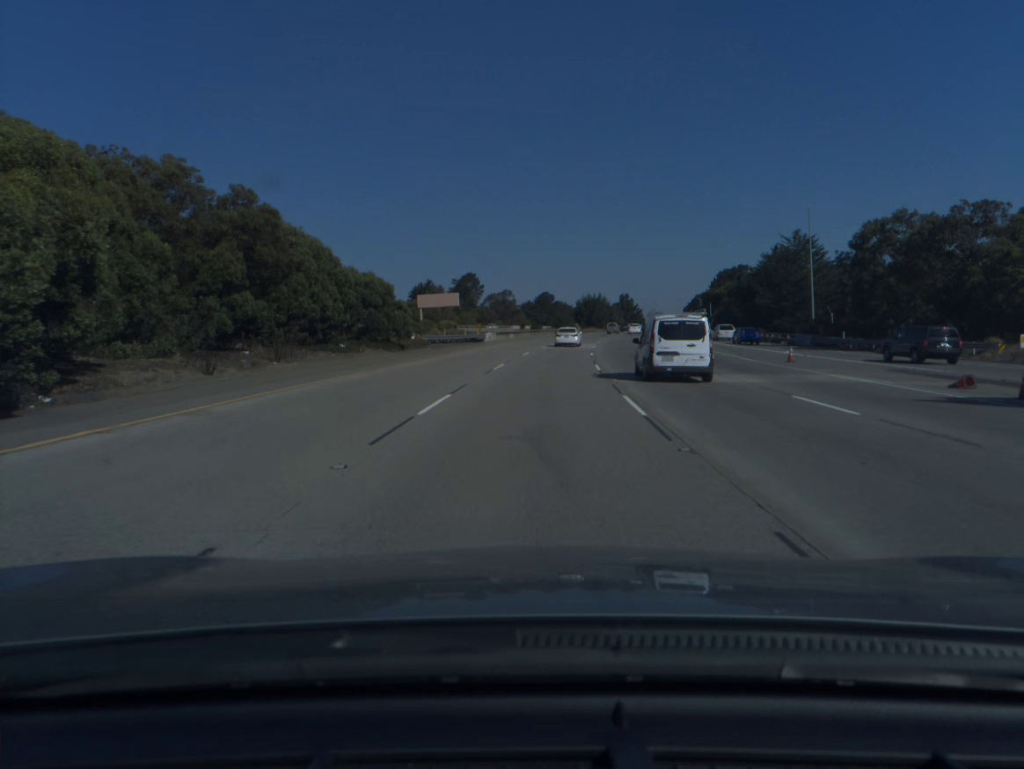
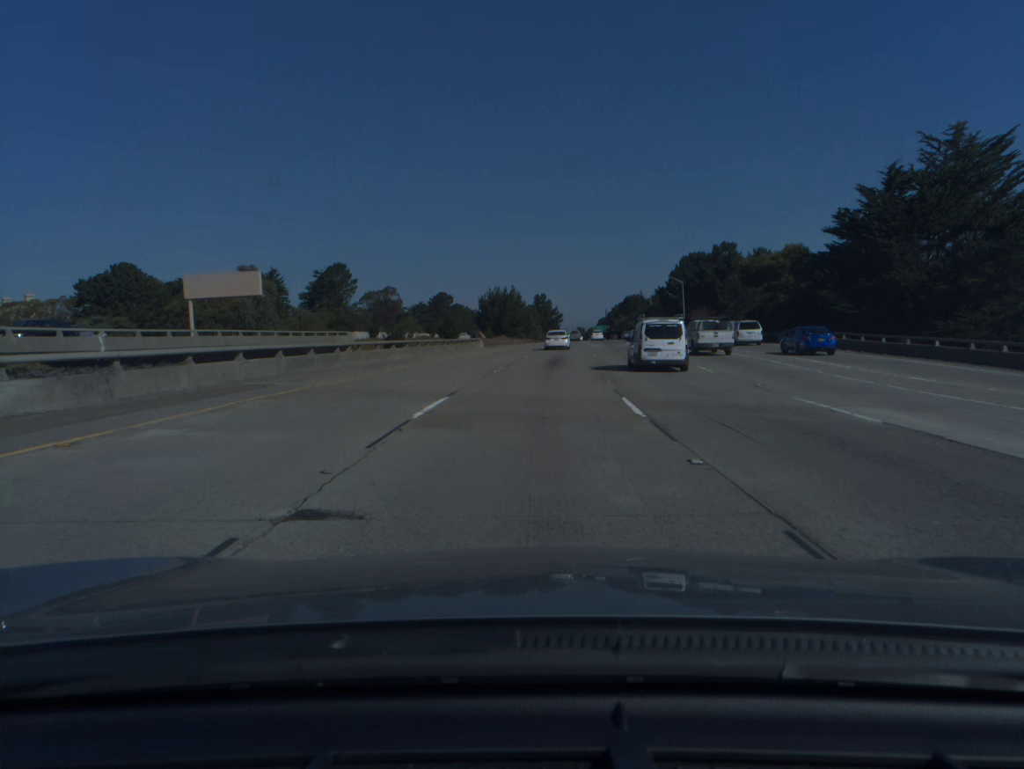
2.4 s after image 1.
(+4.5, +72.9) m; +7°
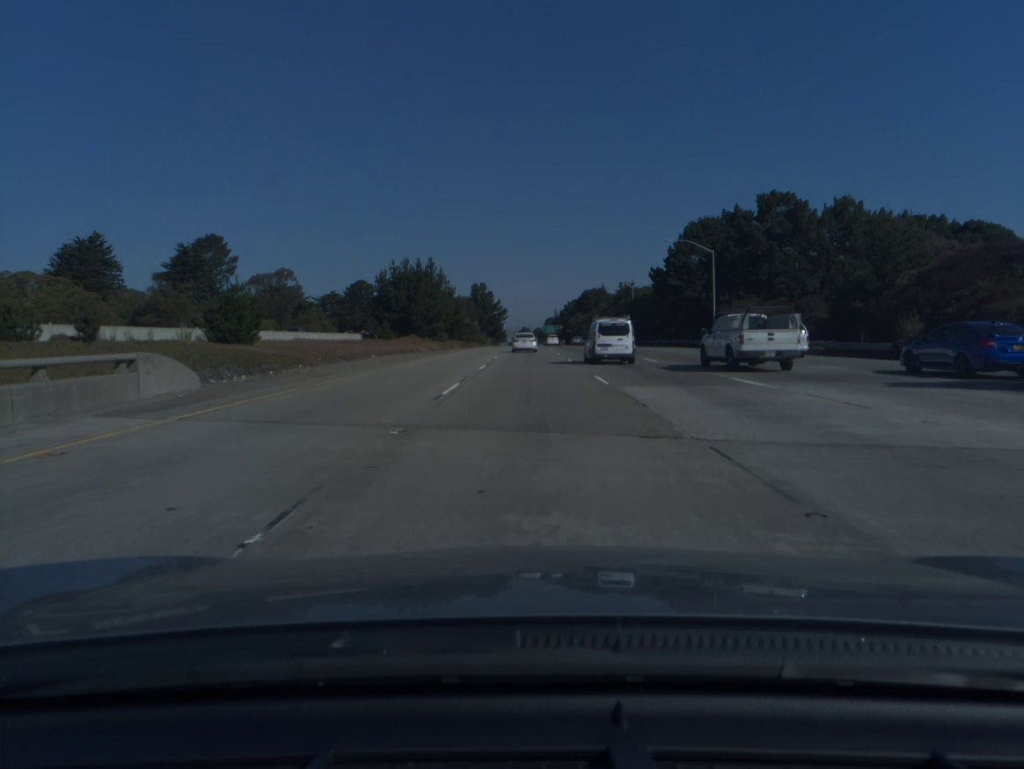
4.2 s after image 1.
(+2.1, +54.9) m; +4°
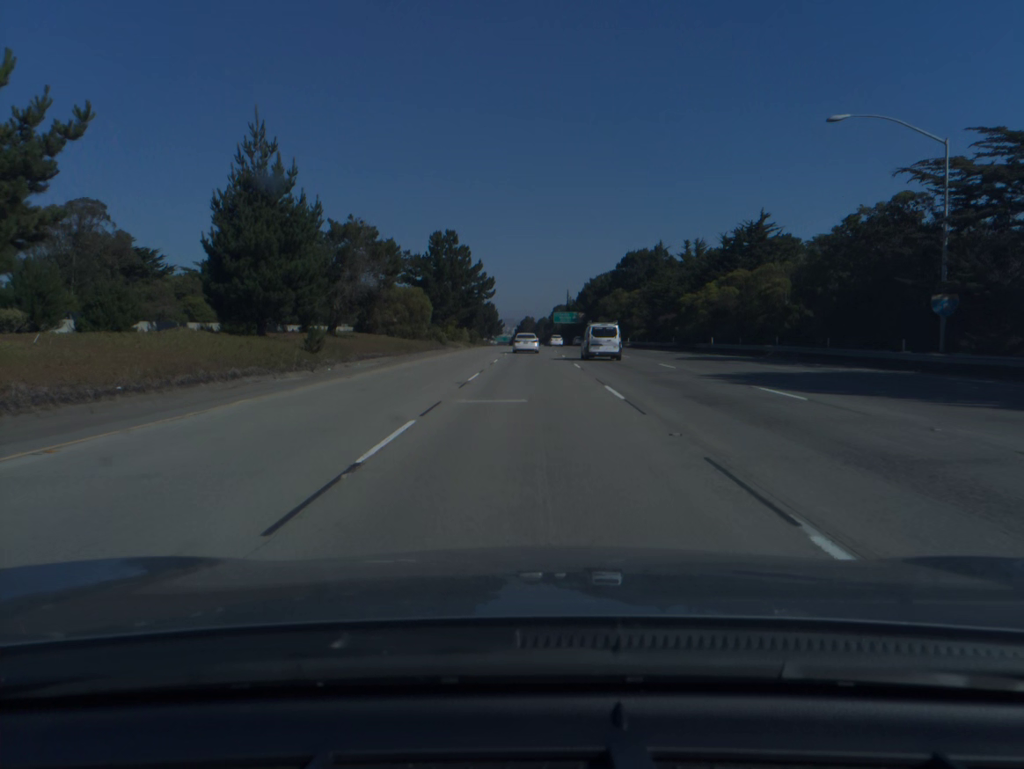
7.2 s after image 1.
(-0.3, +91.3) m; 0°
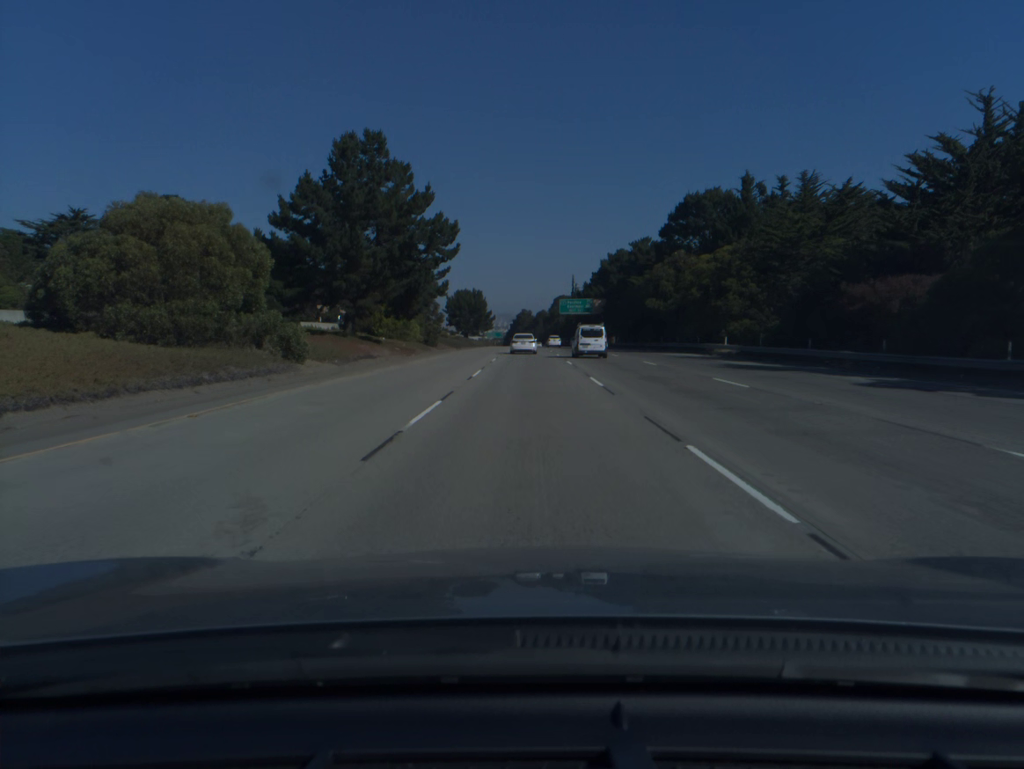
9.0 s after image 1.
(+0.1, +54.4) m; 0°
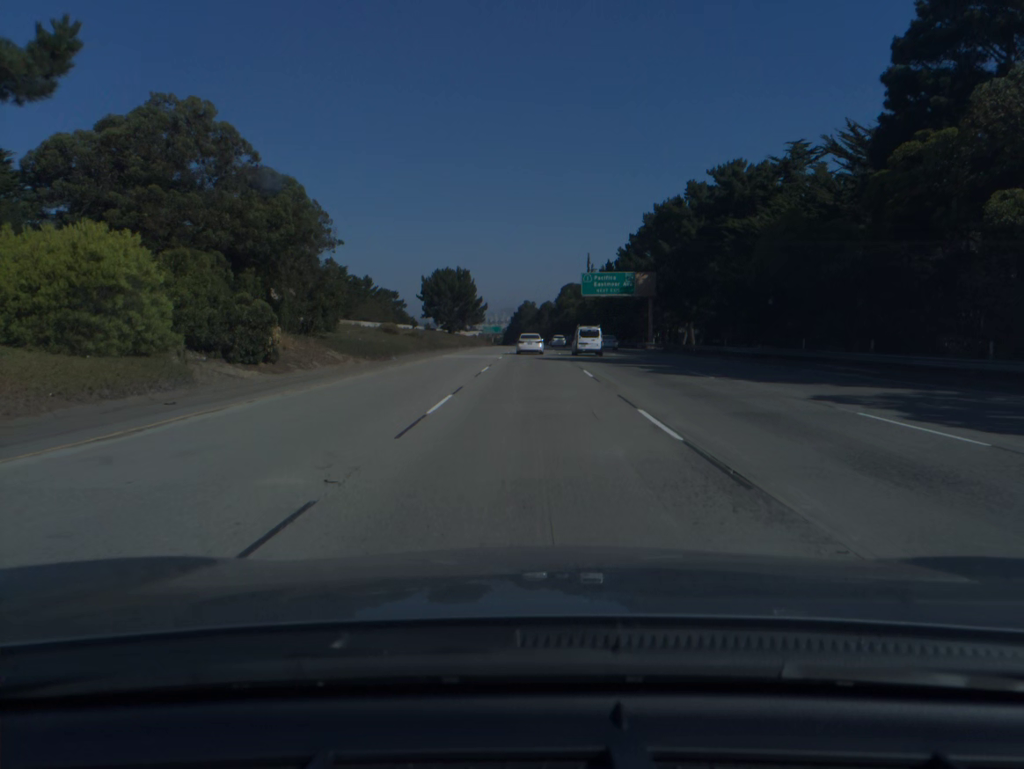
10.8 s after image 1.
(-0.2, +54.0) m; 0°
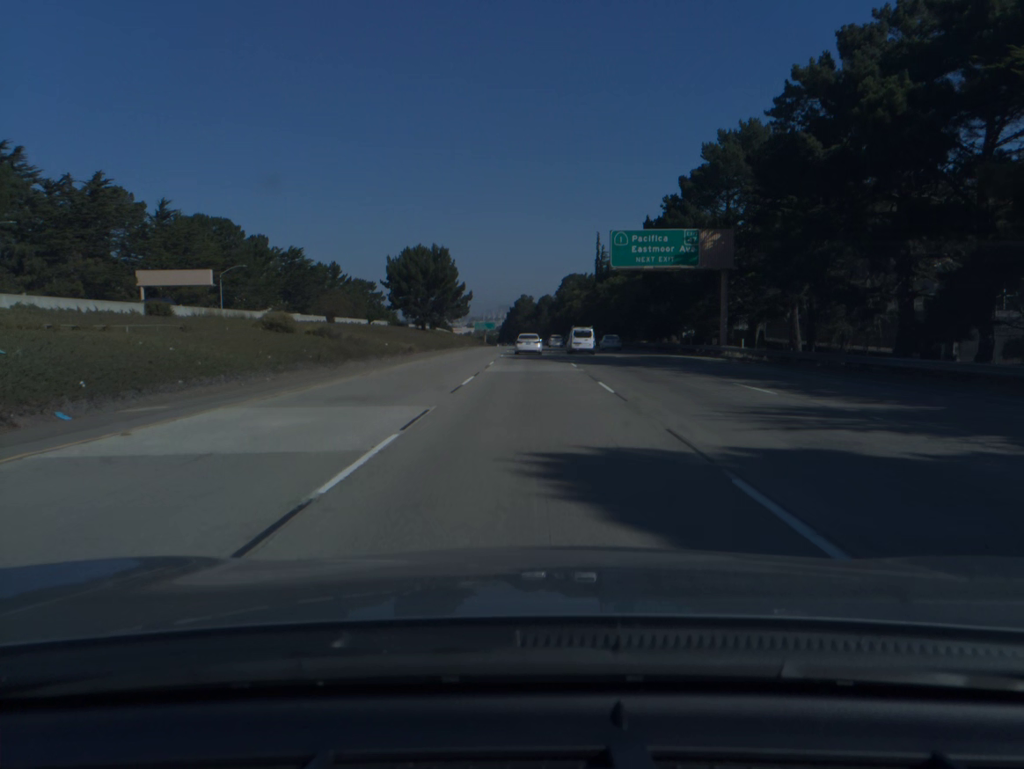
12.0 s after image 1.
(+0.1, +35.7) m; 0°
